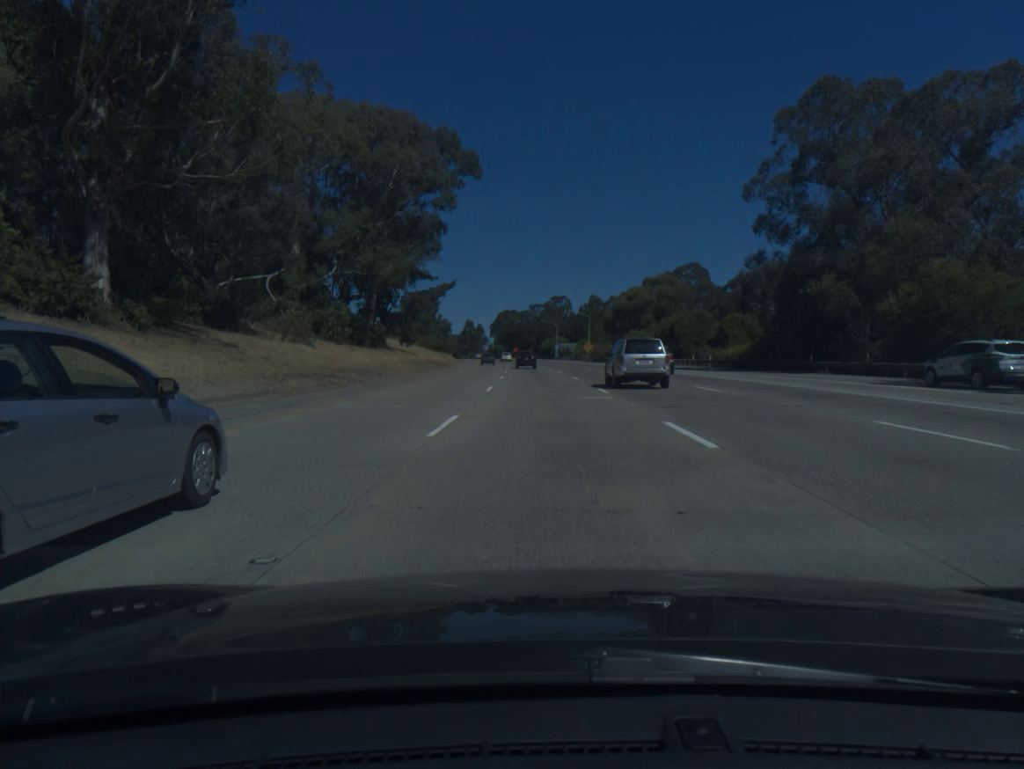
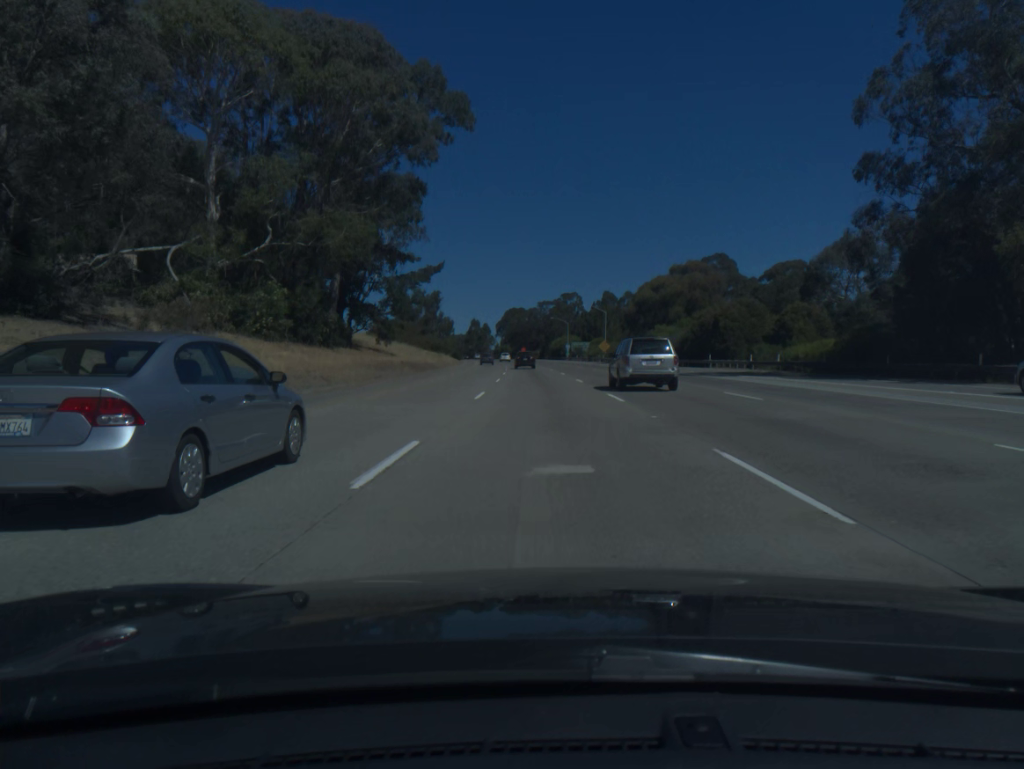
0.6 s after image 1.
(-0.1, +19.0) m; -1°
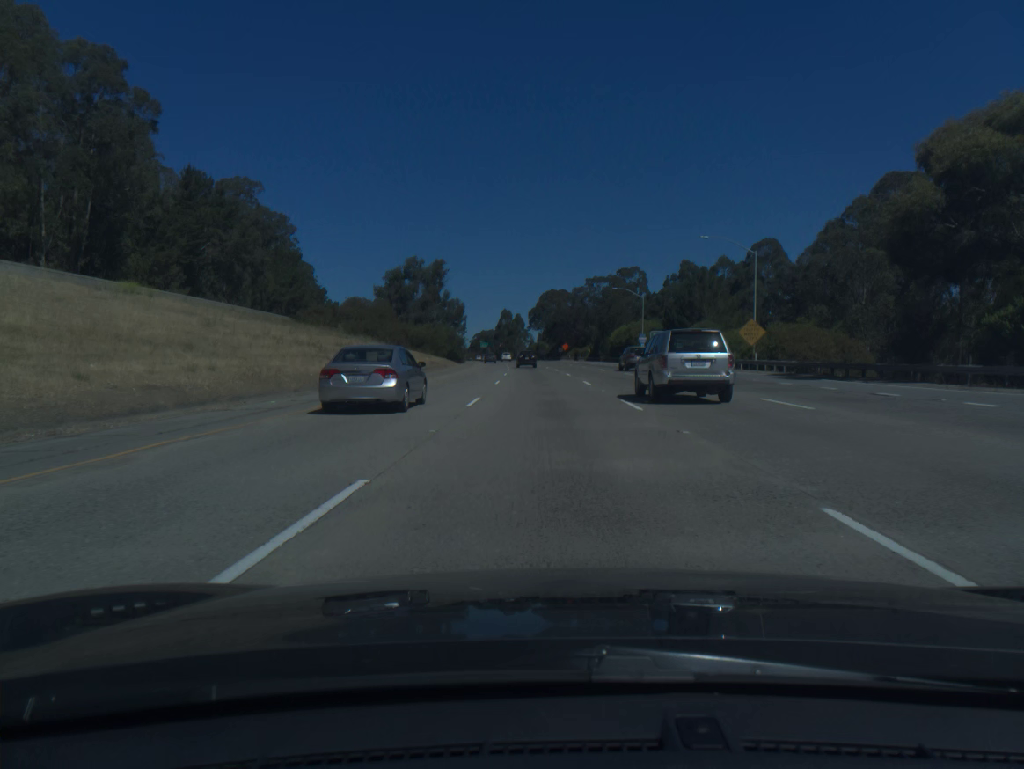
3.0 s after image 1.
(-1.9, +76.5) m; -3°
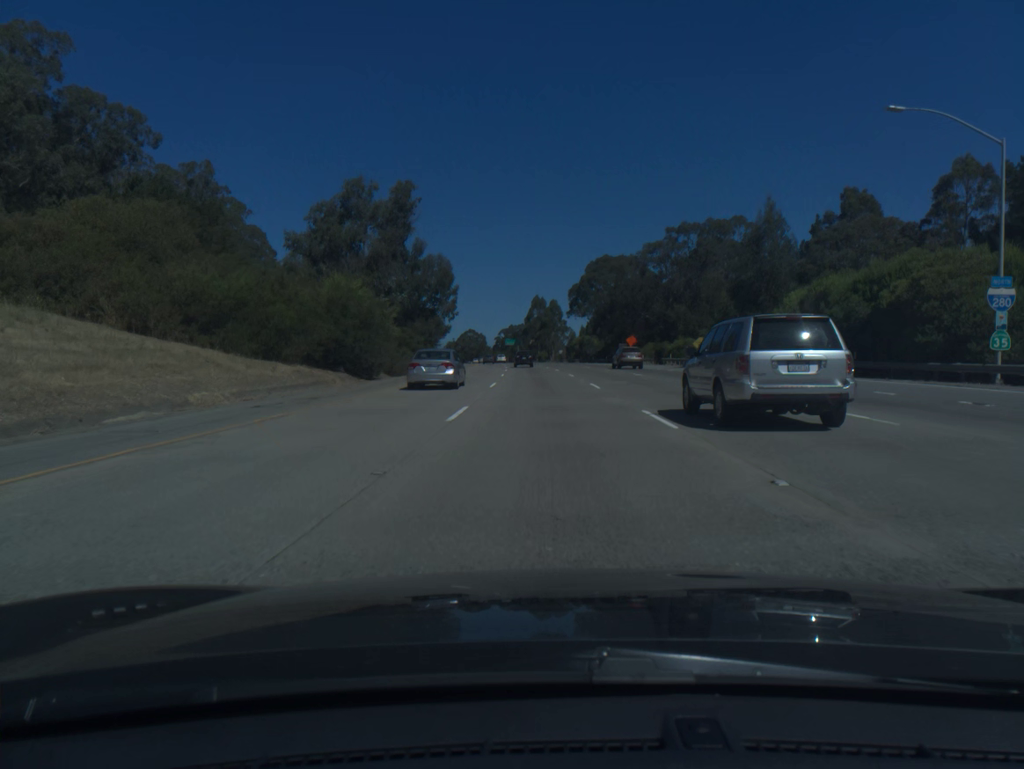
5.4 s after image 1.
(-1.9, +77.2) m; -3°
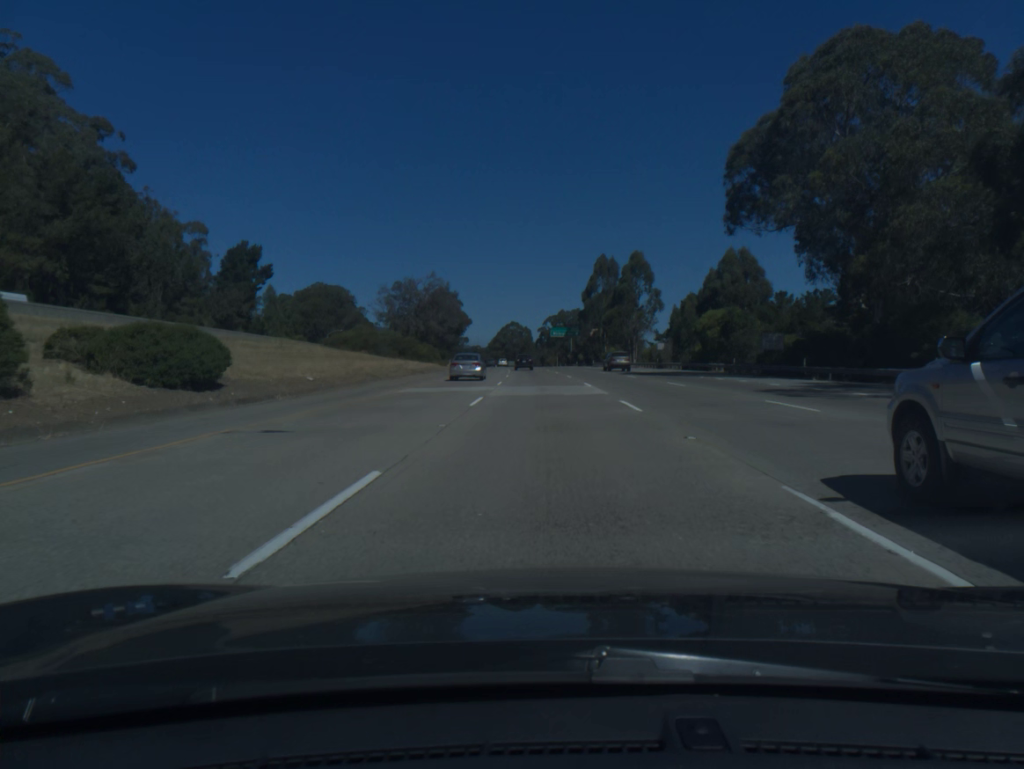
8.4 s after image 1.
(-3.2, +97.9) m; -4°
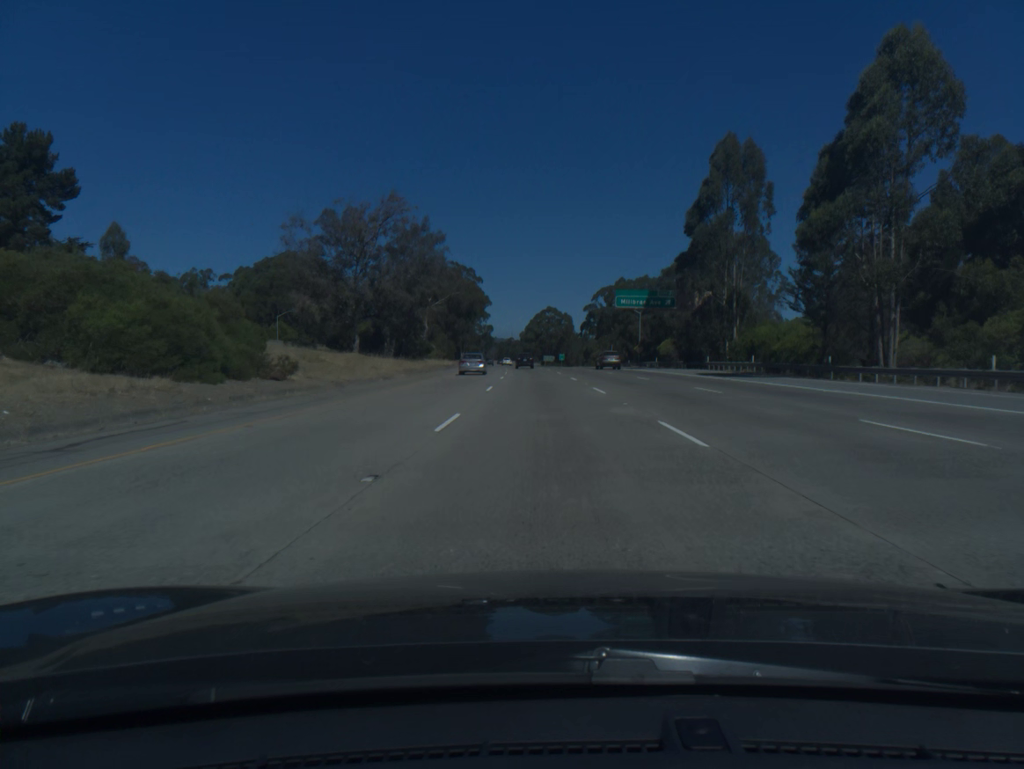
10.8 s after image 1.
(-1.8, +79.4) m; -3°
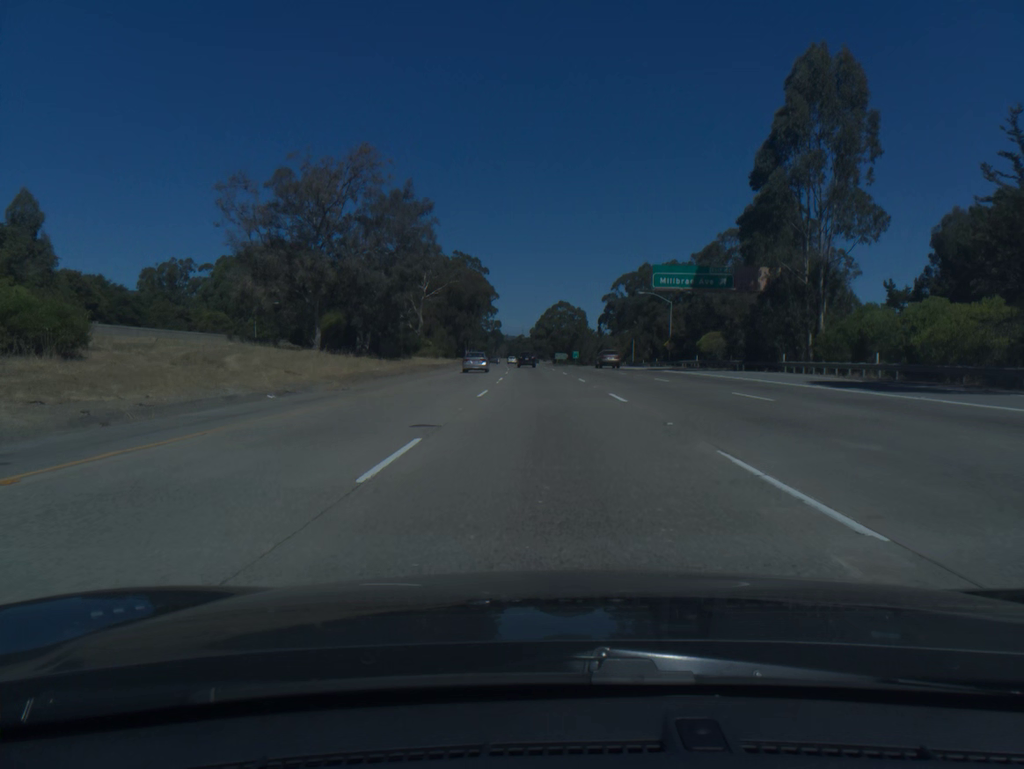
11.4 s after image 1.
(-0.1, +19.8) m; -1°
